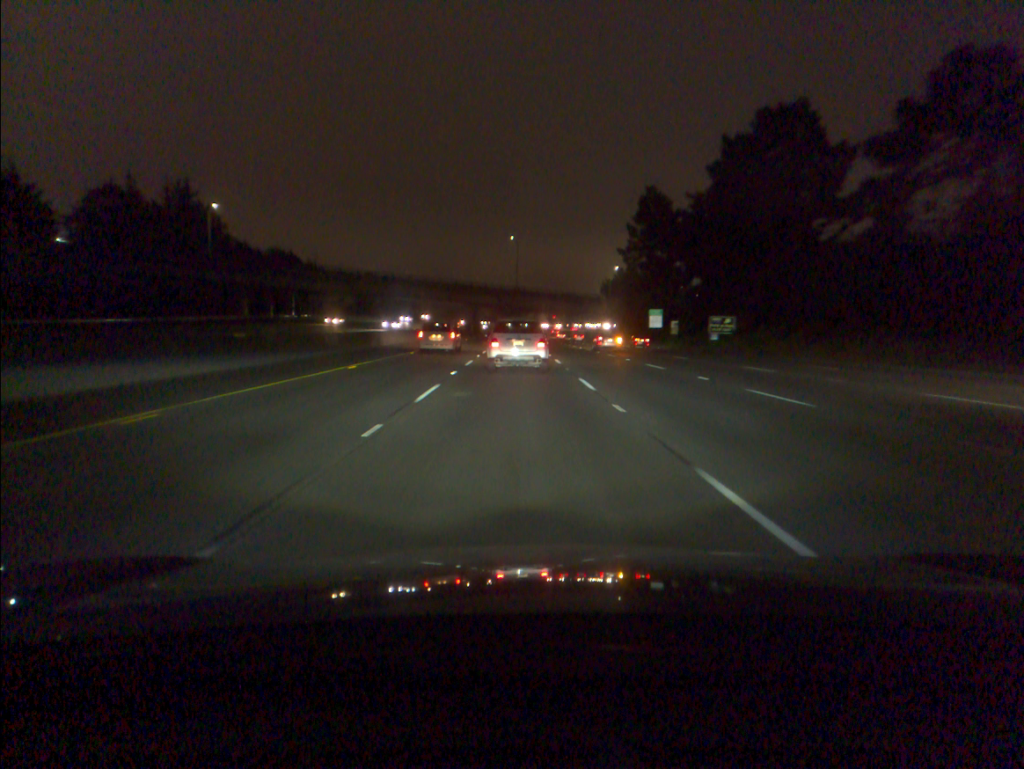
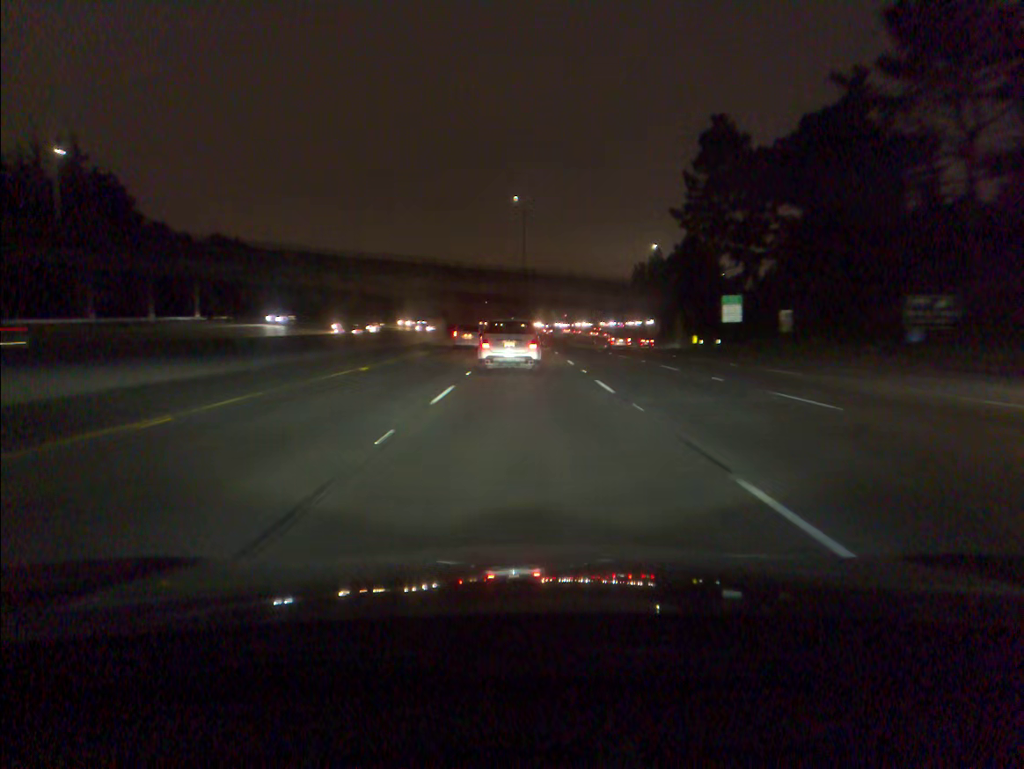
(-0.3, +44.0) m; -1°
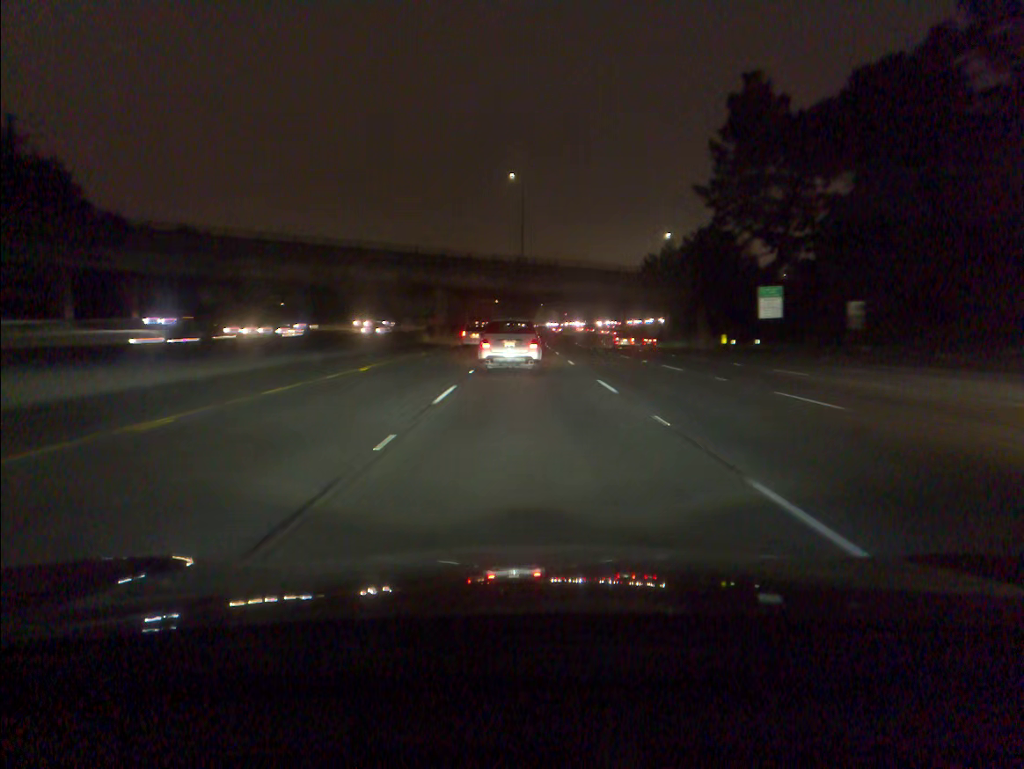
(0.0, +14.7) m; 0°
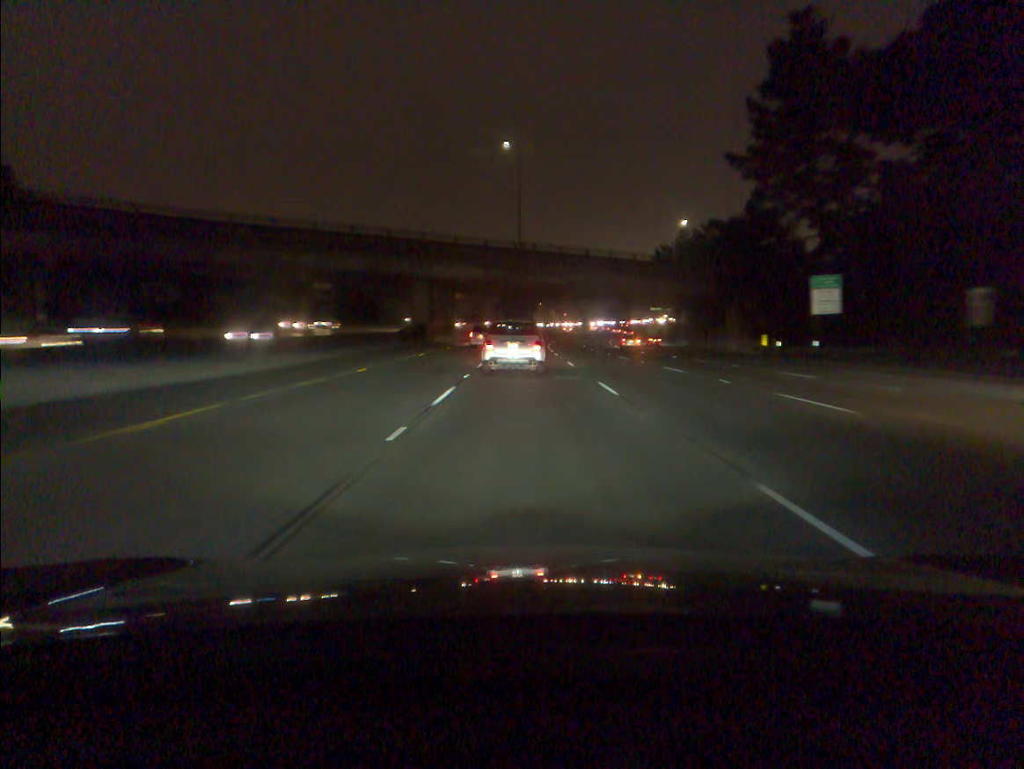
(0.0, +14.8) m; 0°
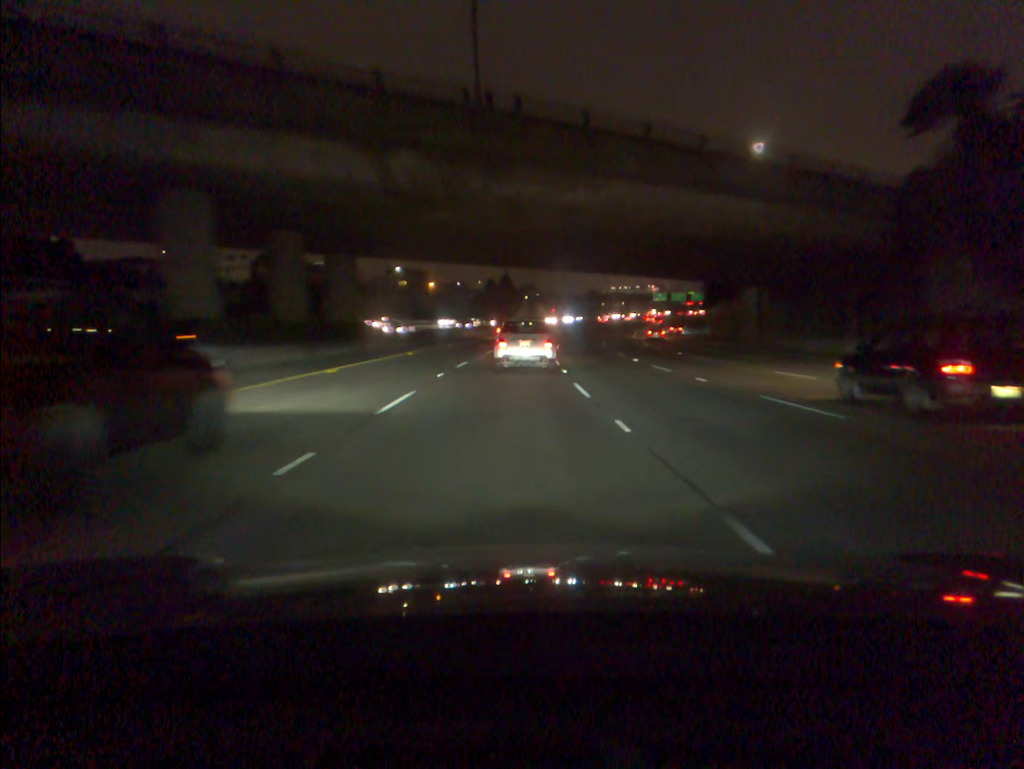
(+0.6, +45.1) m; +1°
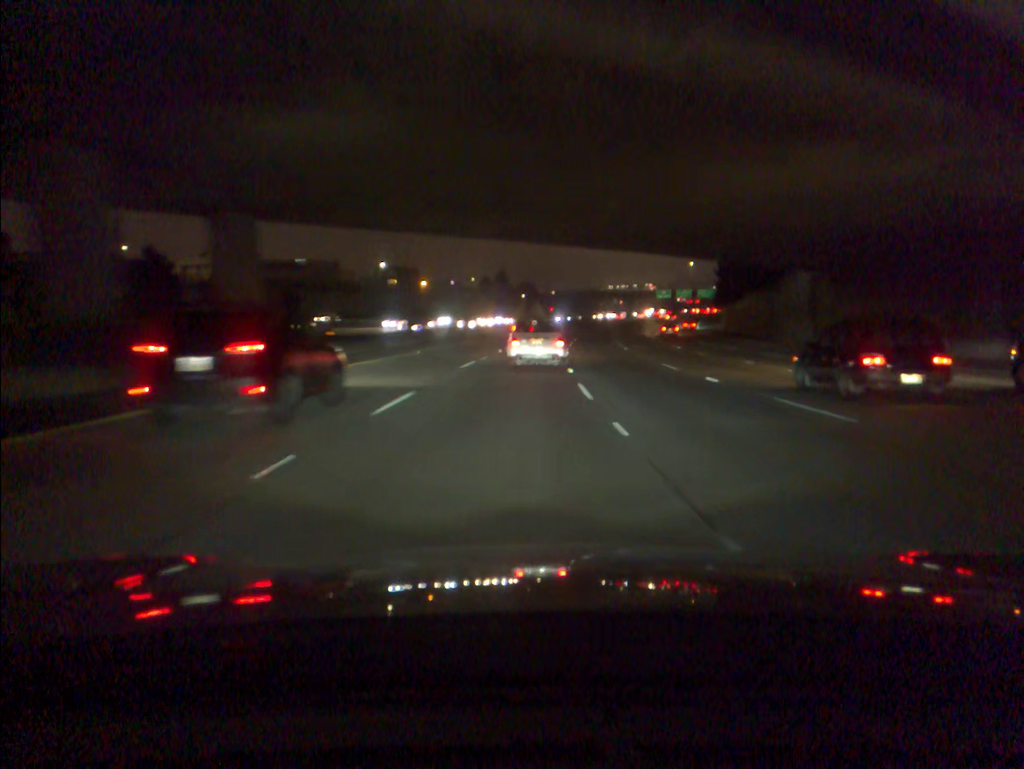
(0.0, +15.1) m; 0°
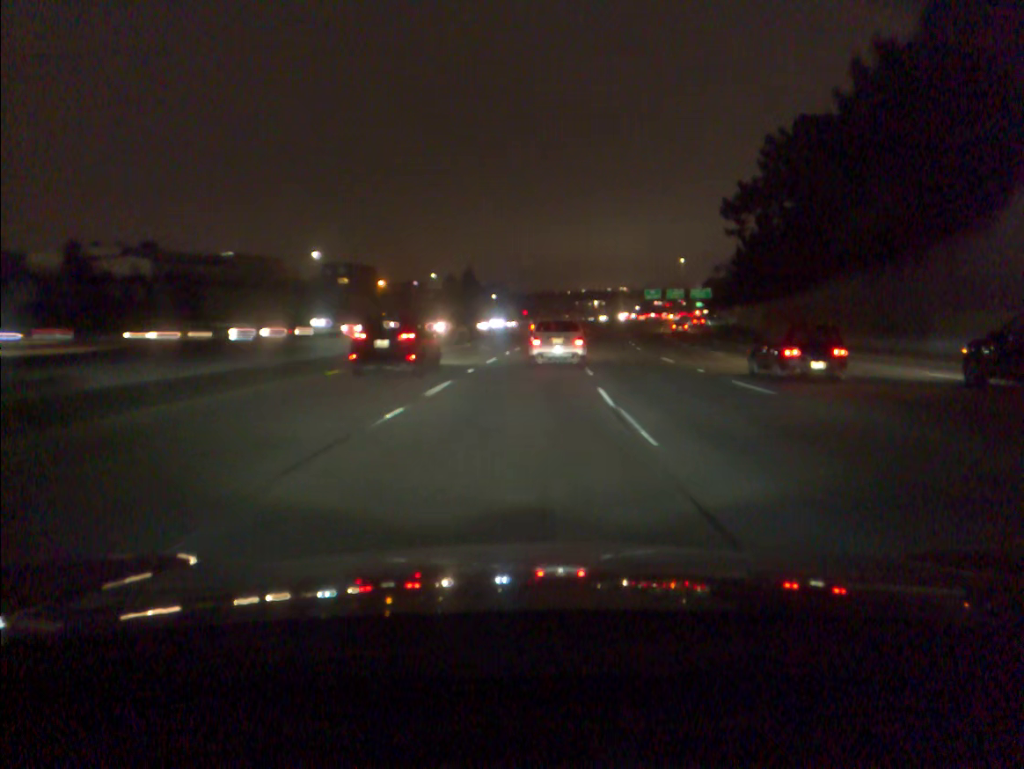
(+0.3, +30.6) m; +2°
